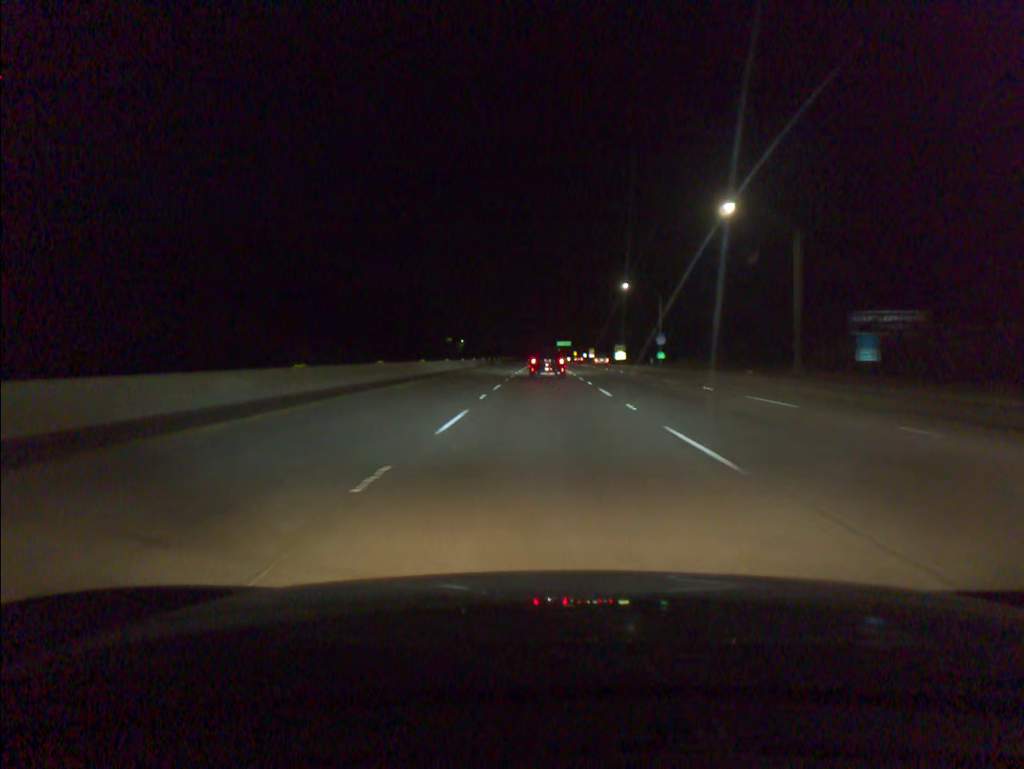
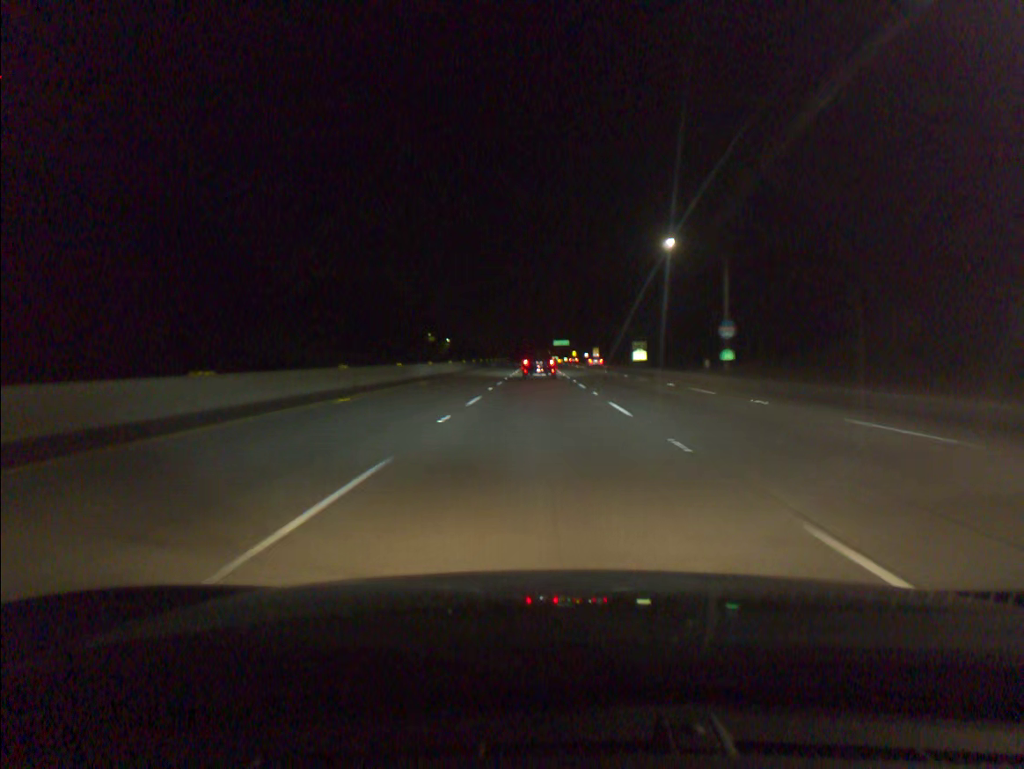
(+0.1, +36.4) m; 0°
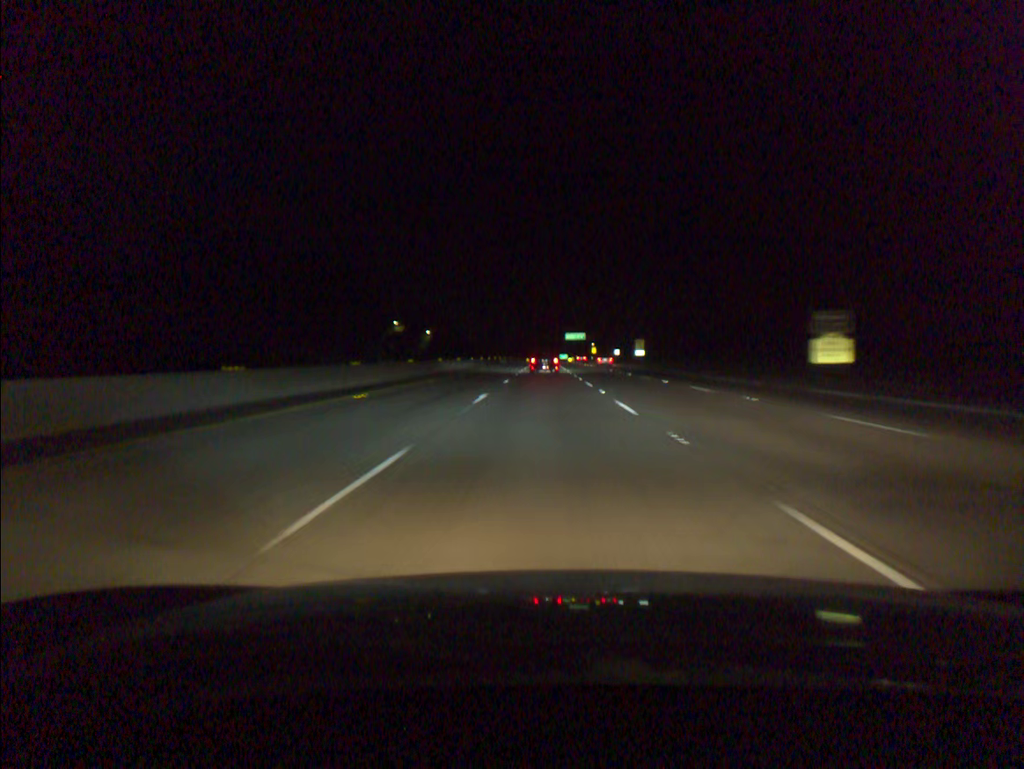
(-0.5, +72.3) m; -1°
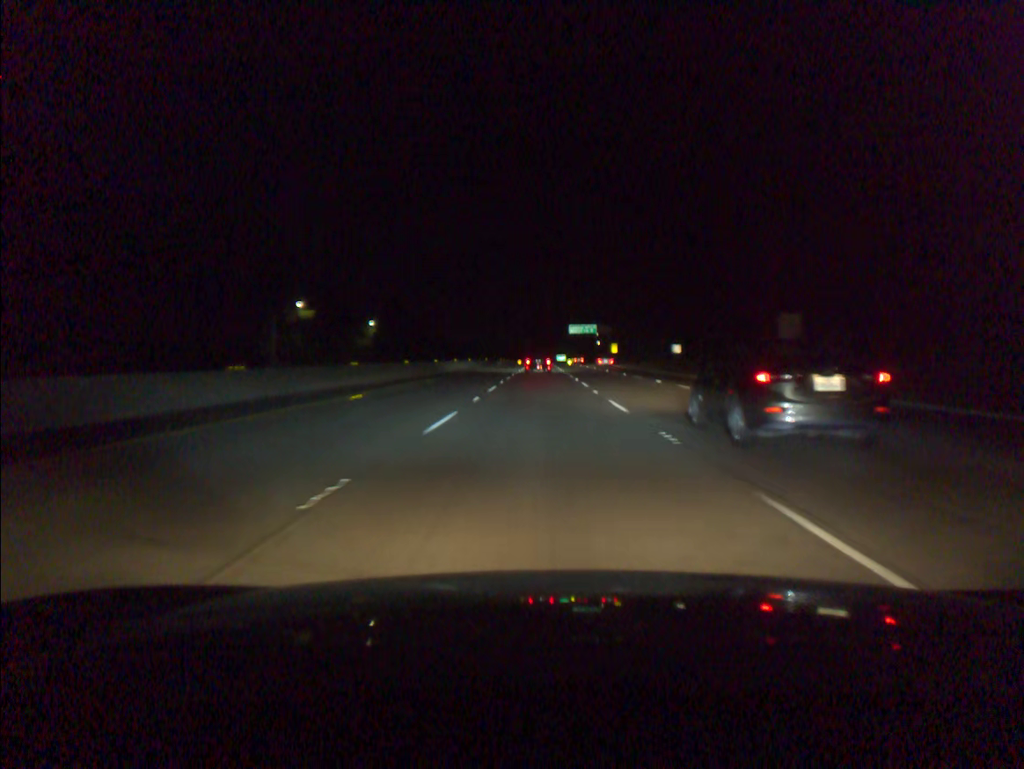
(+0.4, +72.4) m; +1°
